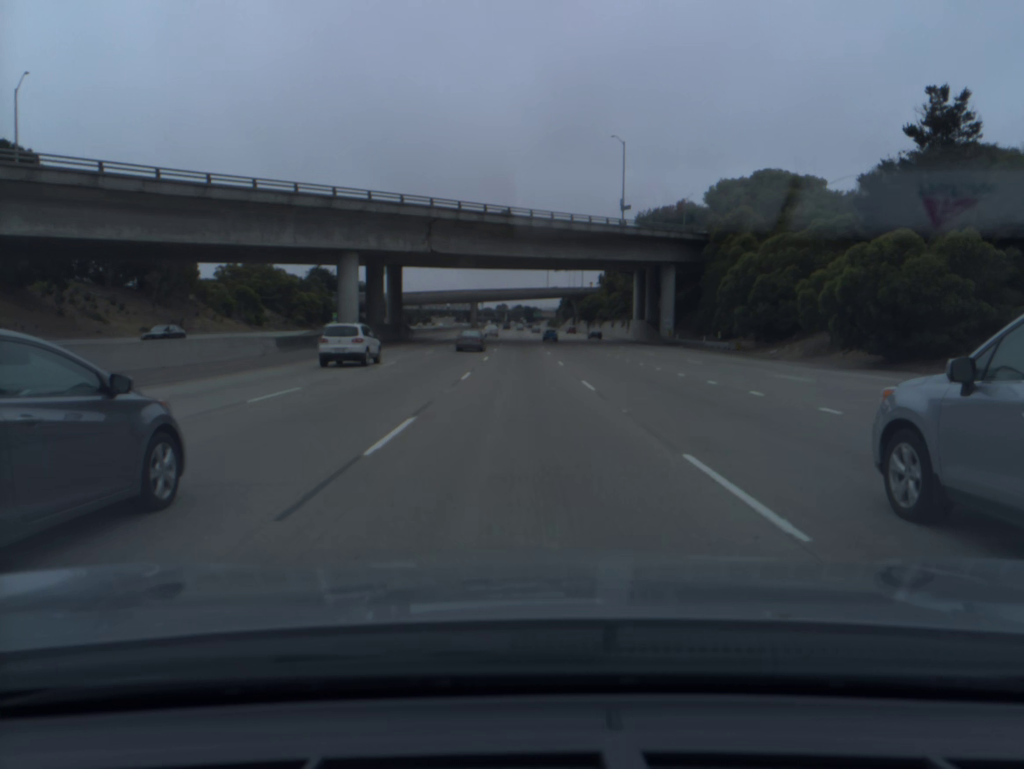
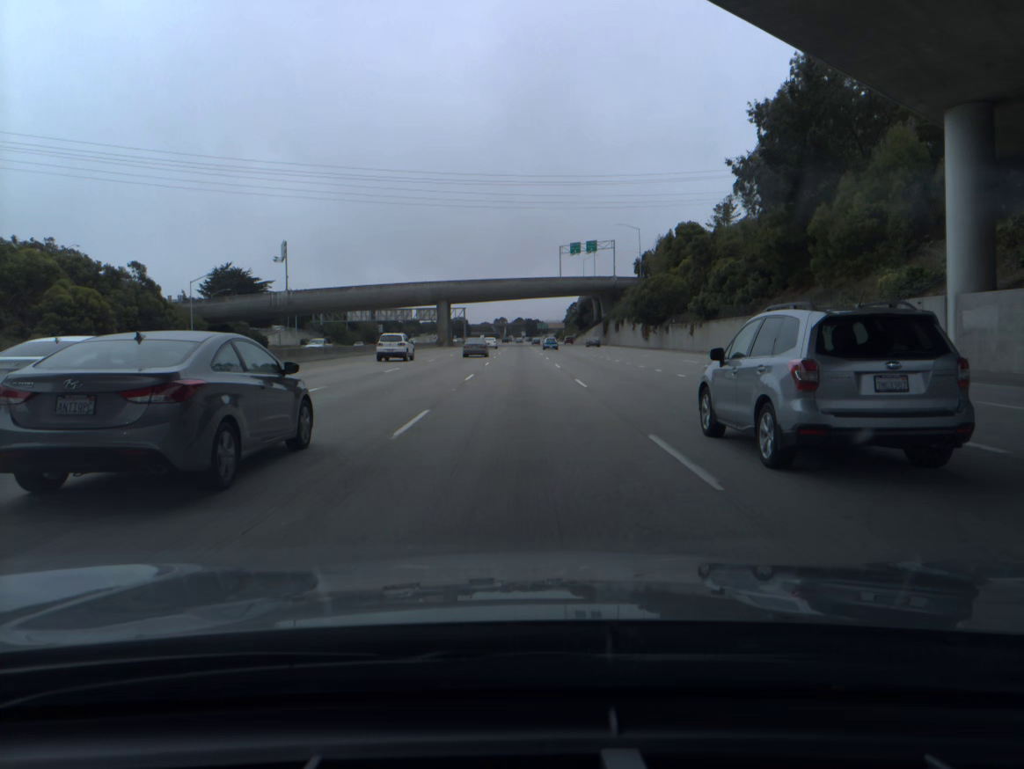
(-0.4, +85.4) m; 0°
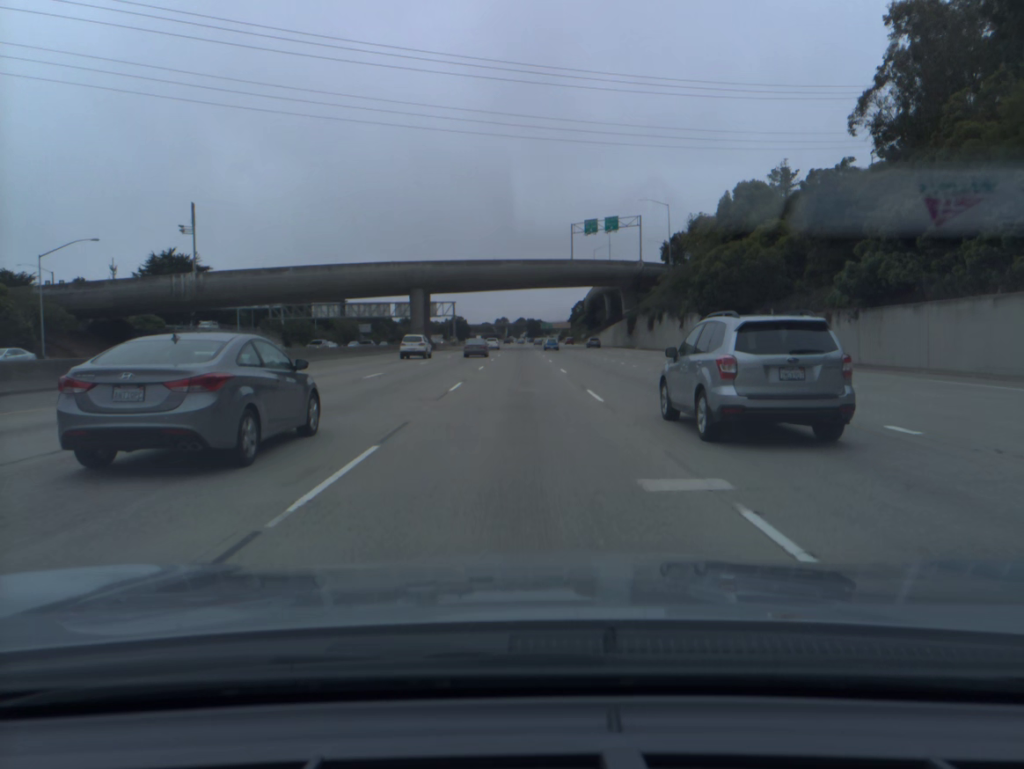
(-0.1, +34.0) m; 0°
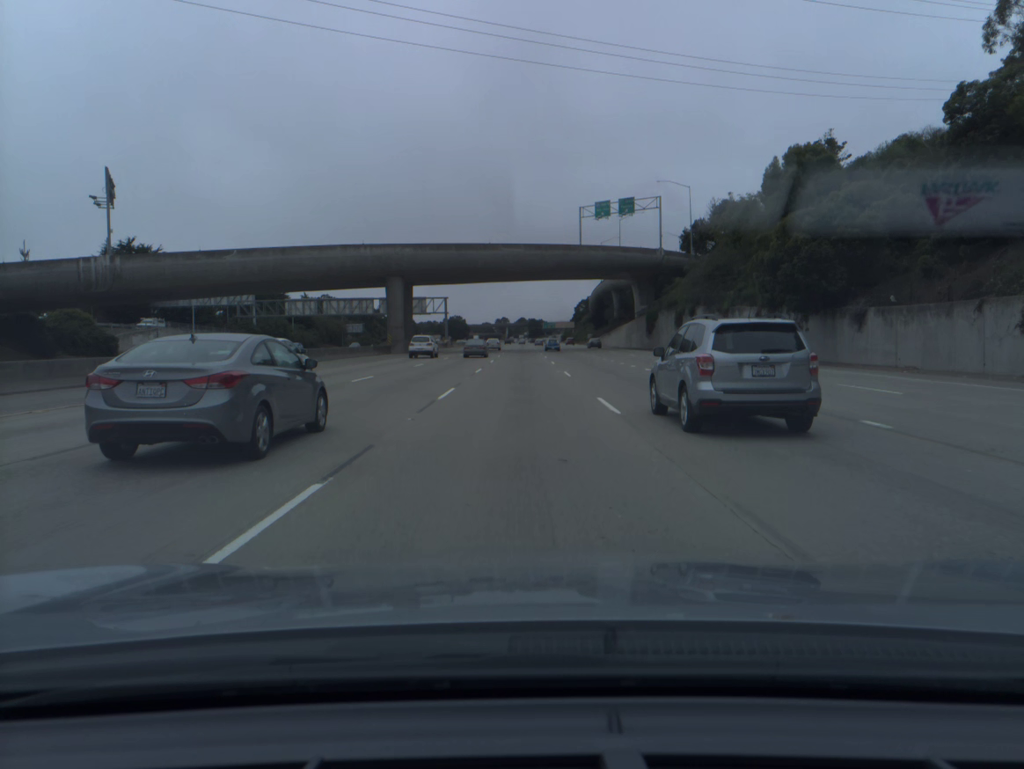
(0.0, +17.0) m; 0°
